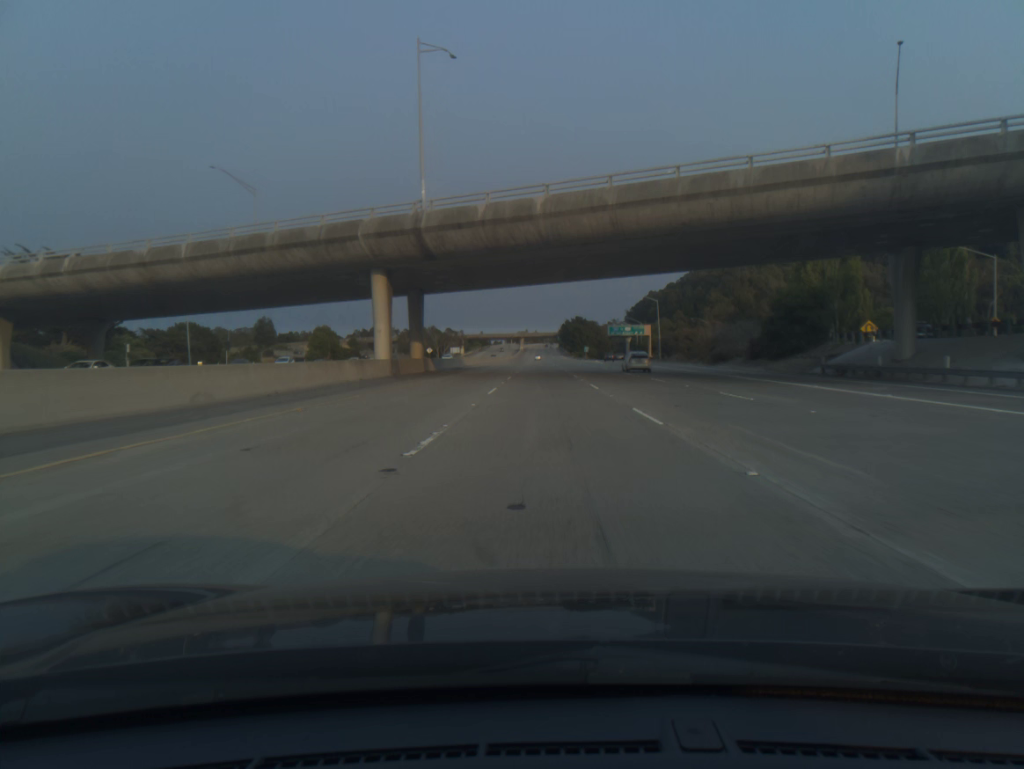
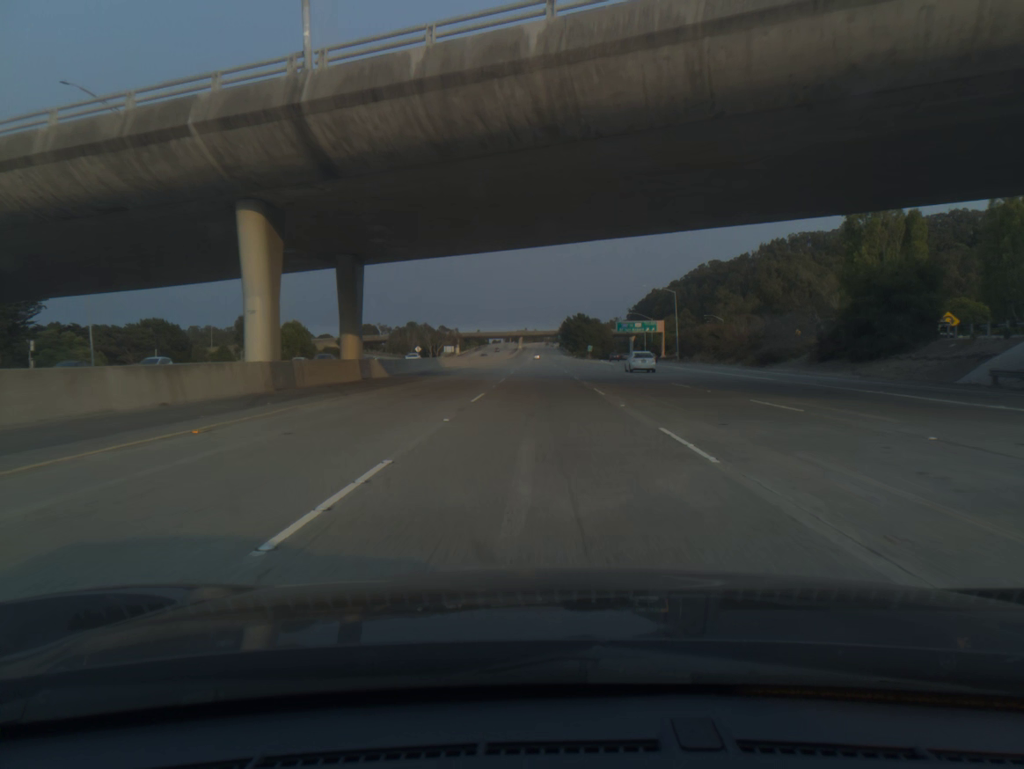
(0.0, +19.4) m; 0°
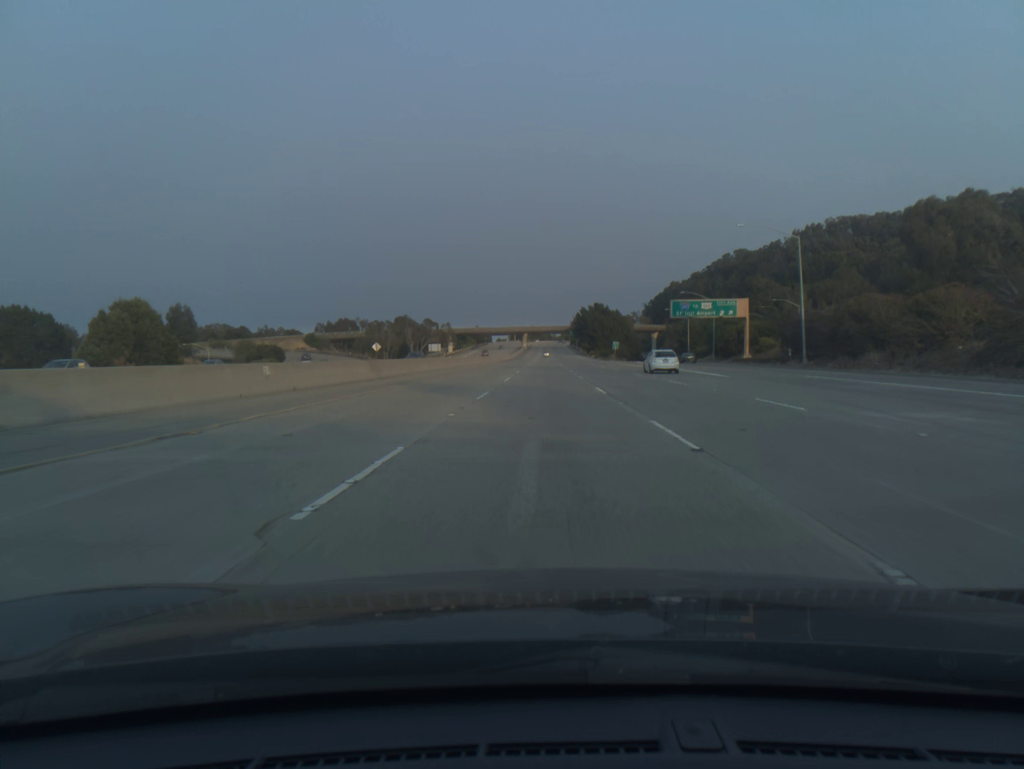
(-0.3, +58.5) m; -1°
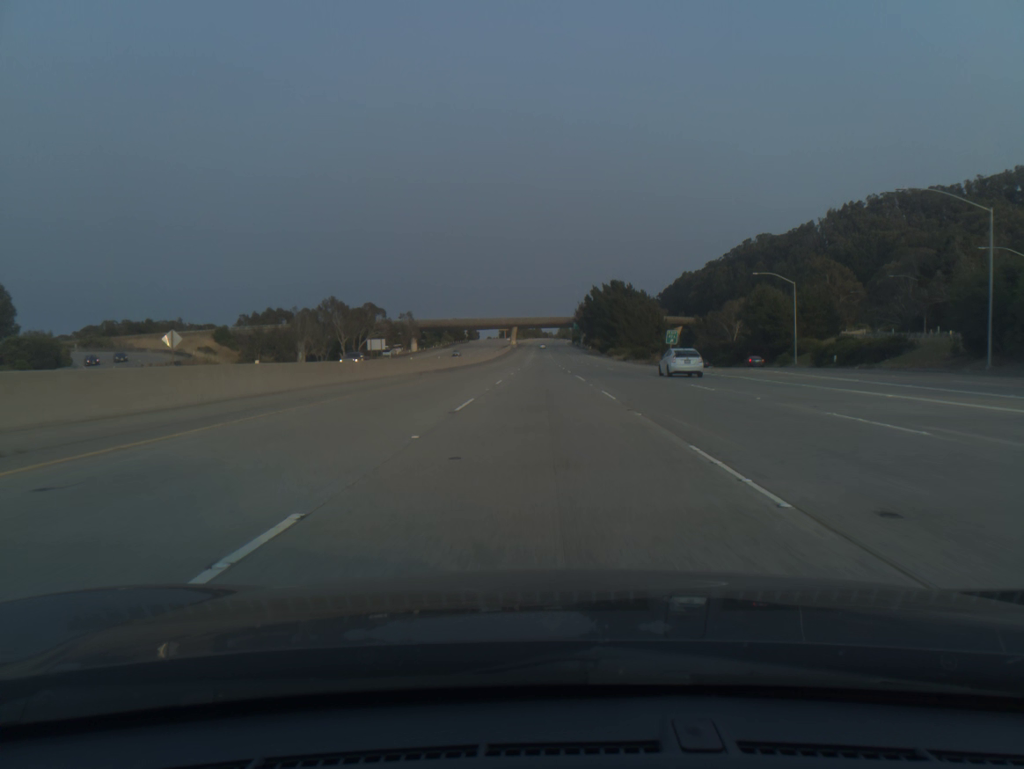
(+0.2, +78.1) m; 0°
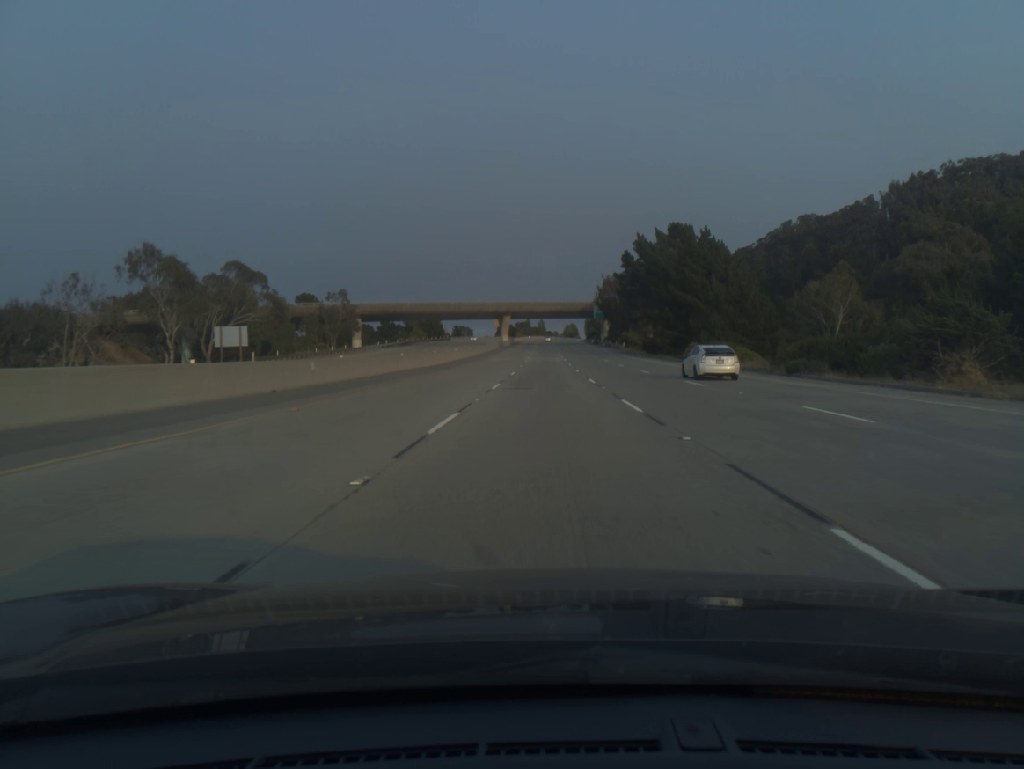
(-0.3, +78.1) m; 0°
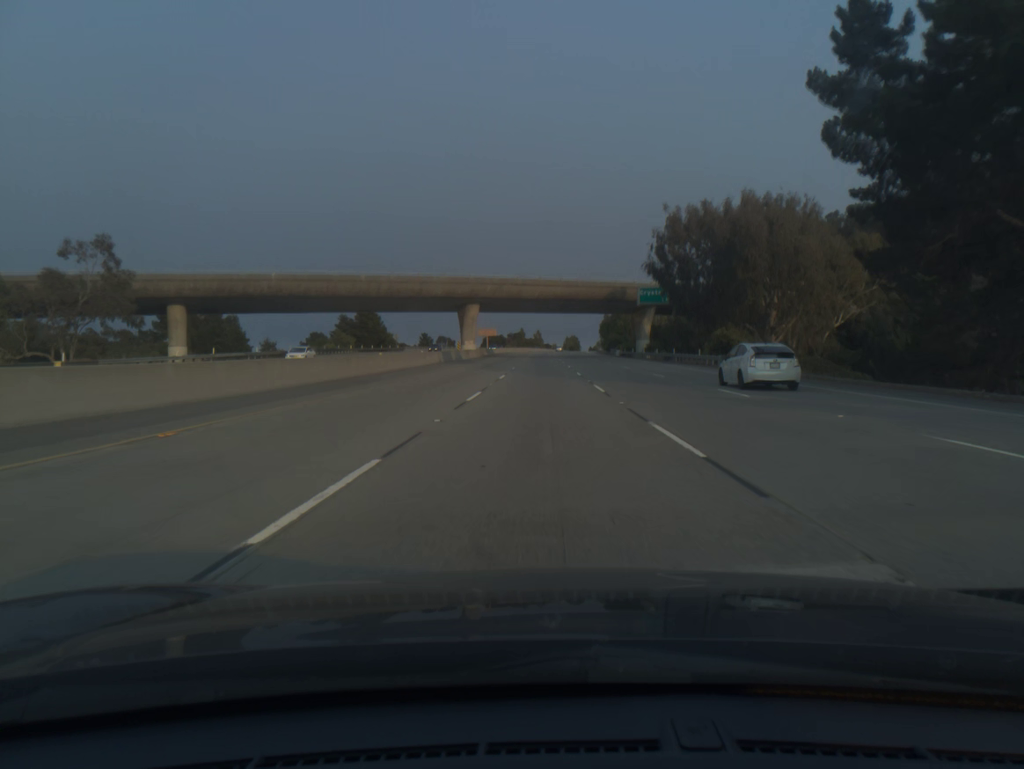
(+0.4, +78.1) m; 0°
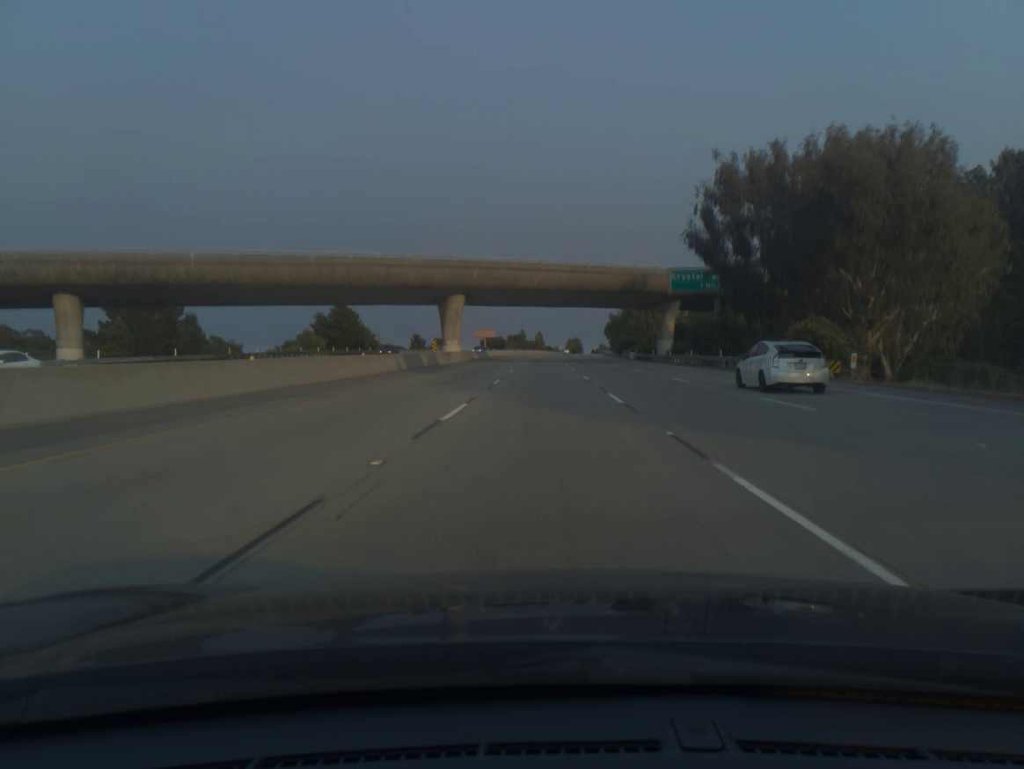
(0.0, +19.4) m; 0°
